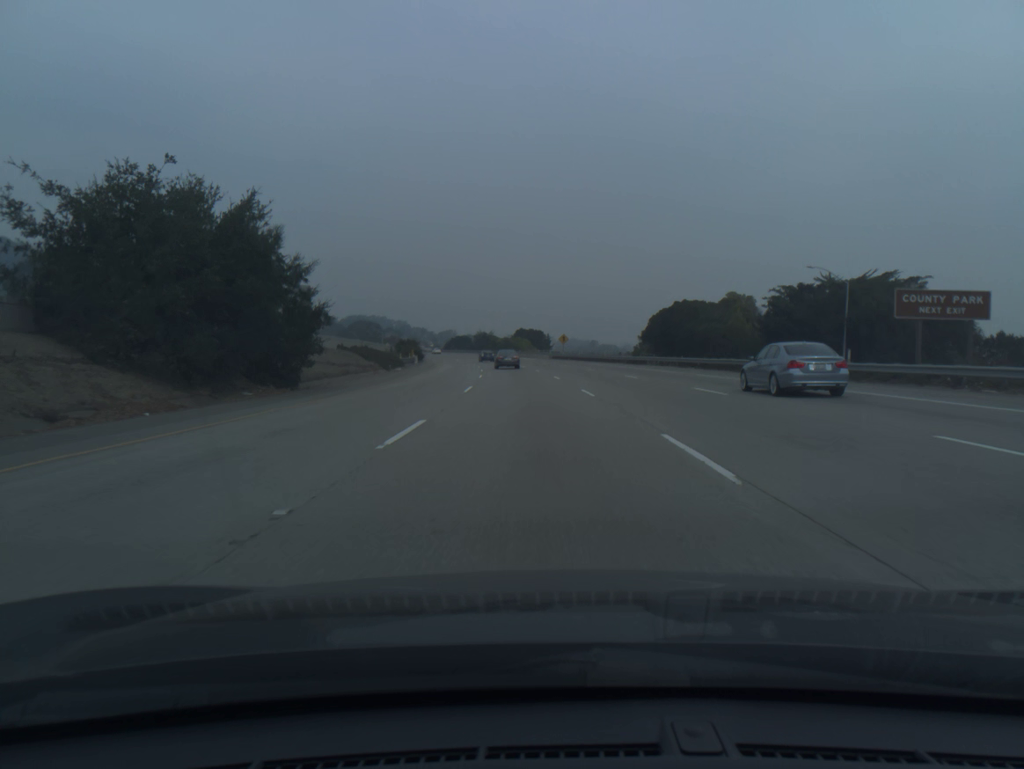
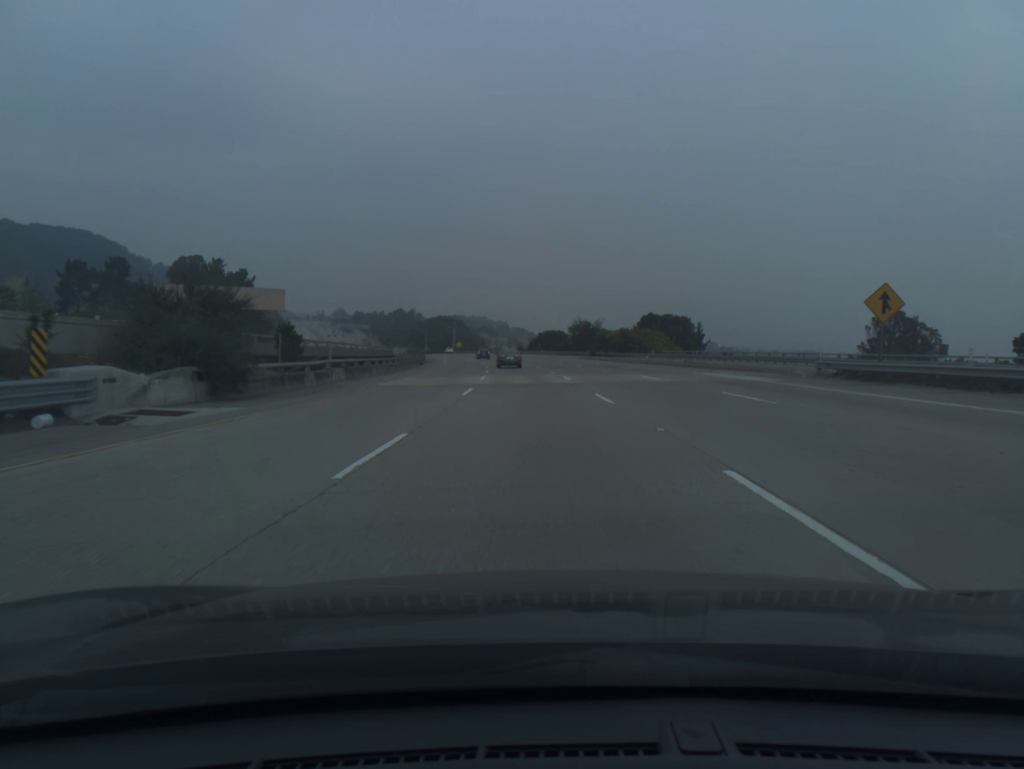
(-6.0, +89.8) m; -8°
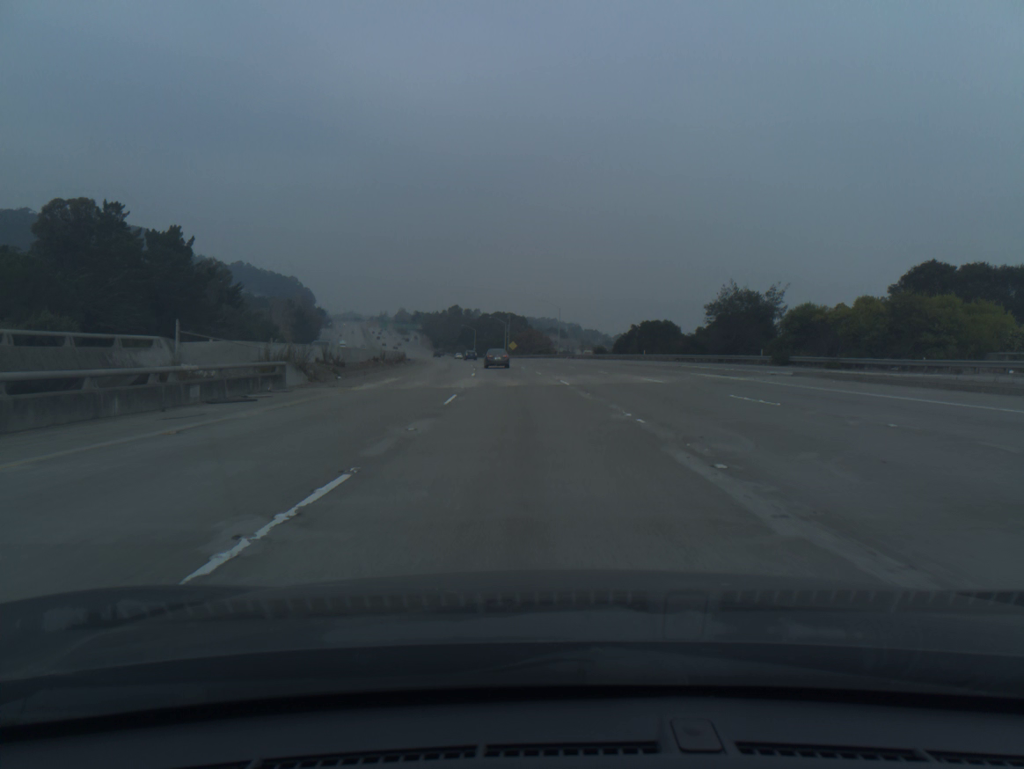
(-3.3, +71.7) m; -5°
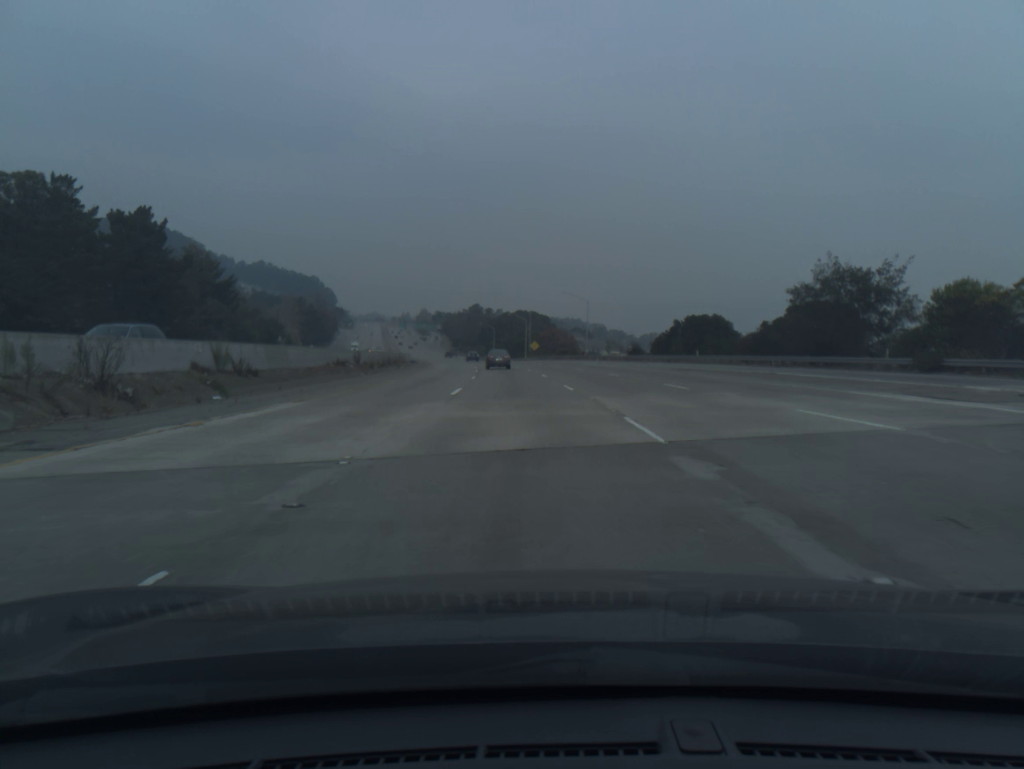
(-0.2, +17.9) m; -2°
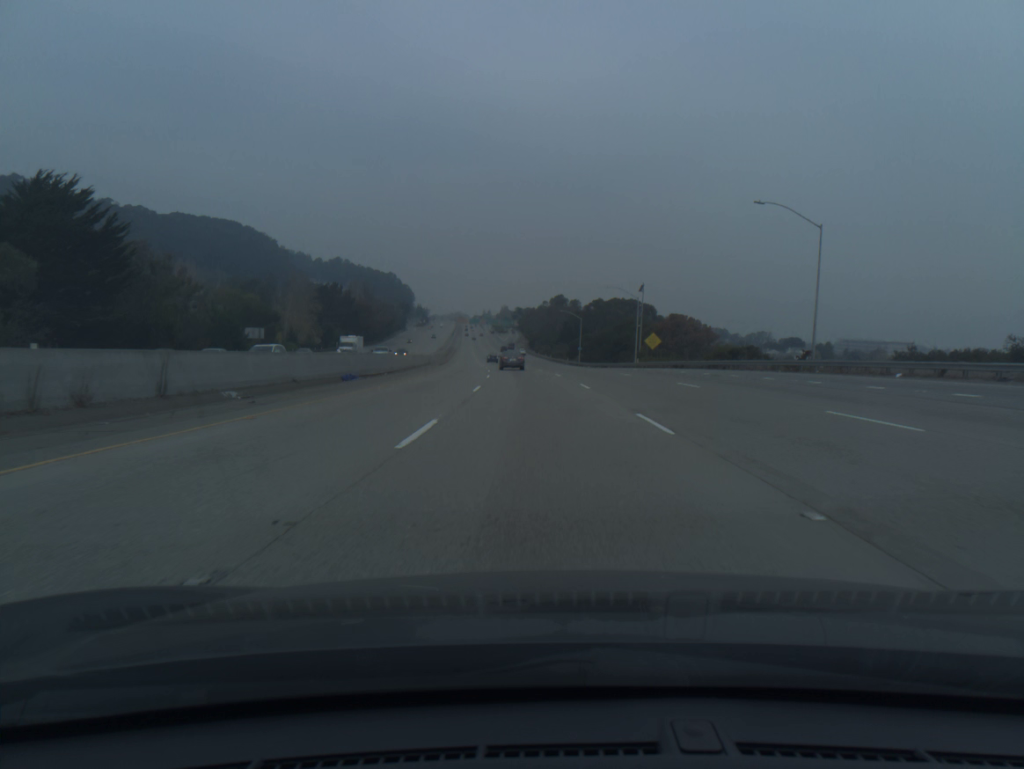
(-4.3, +71.3) m; -6°
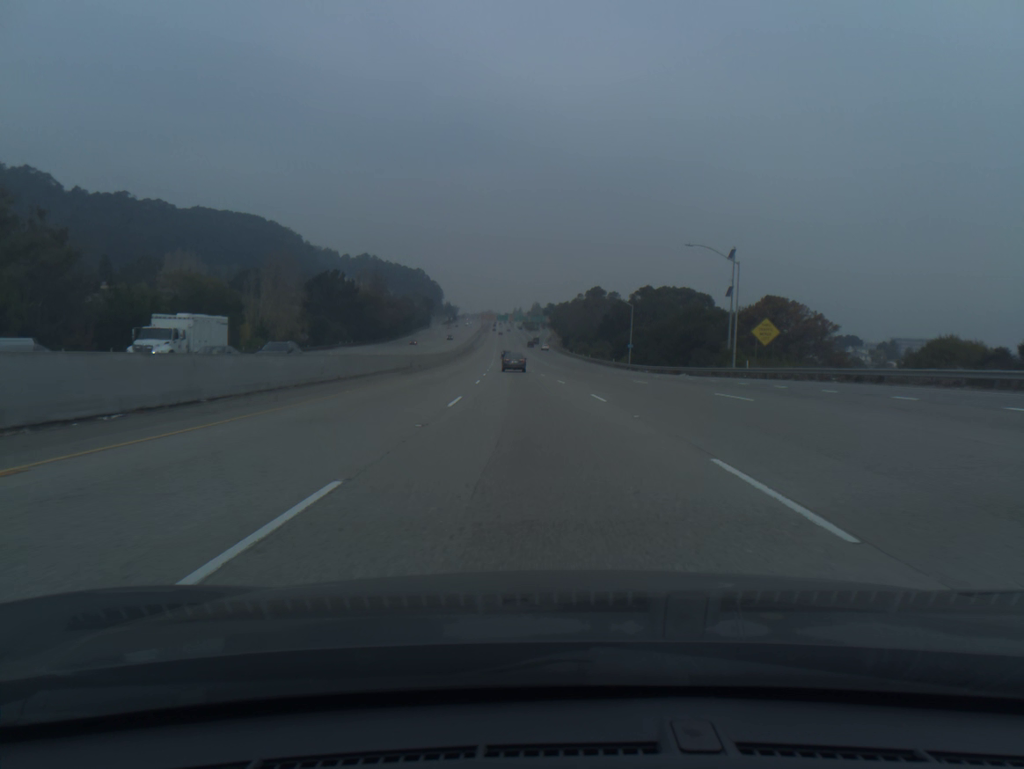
(-0.7, +35.7) m; -2°
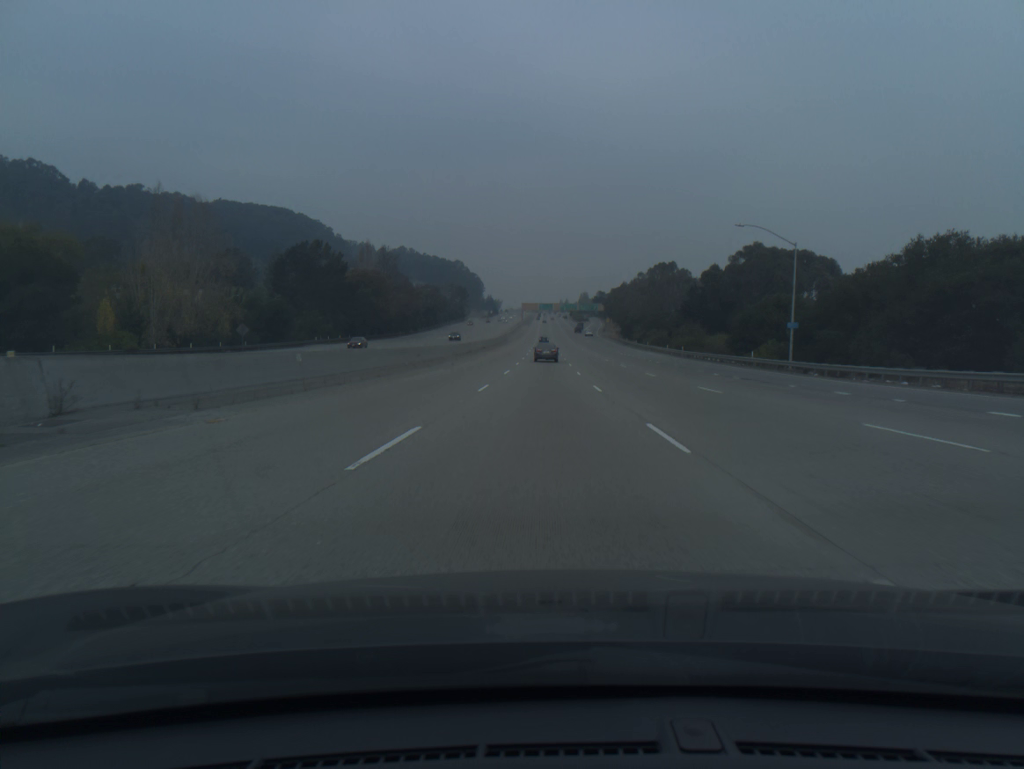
(-1.8, +53.6) m; -3°
